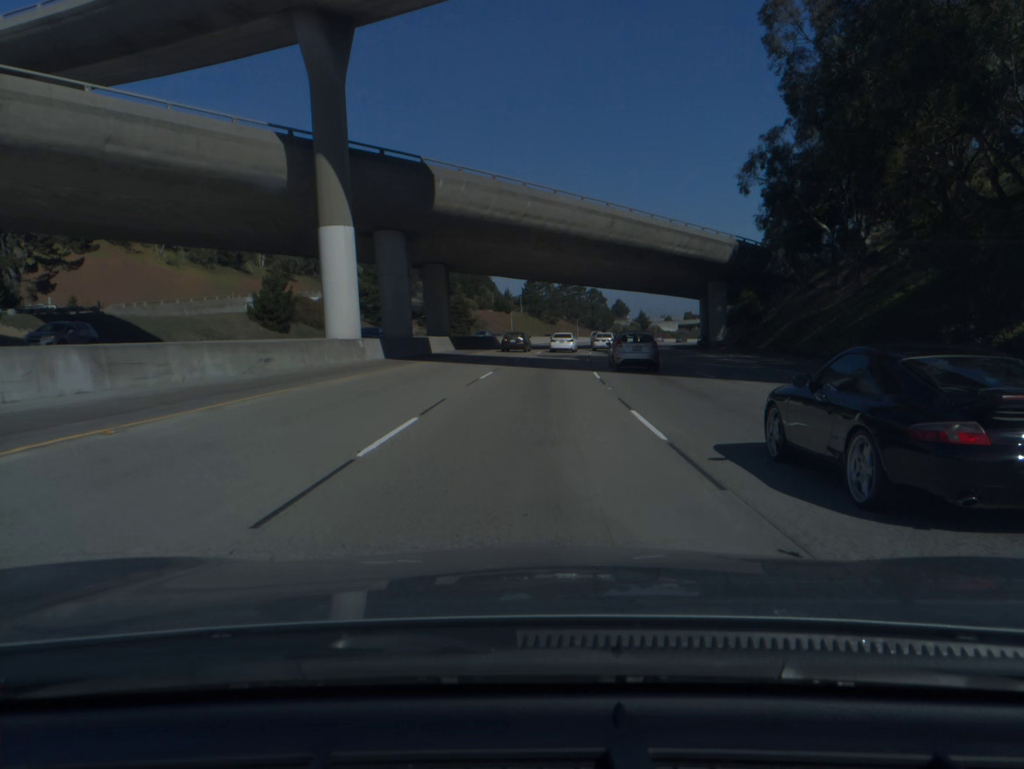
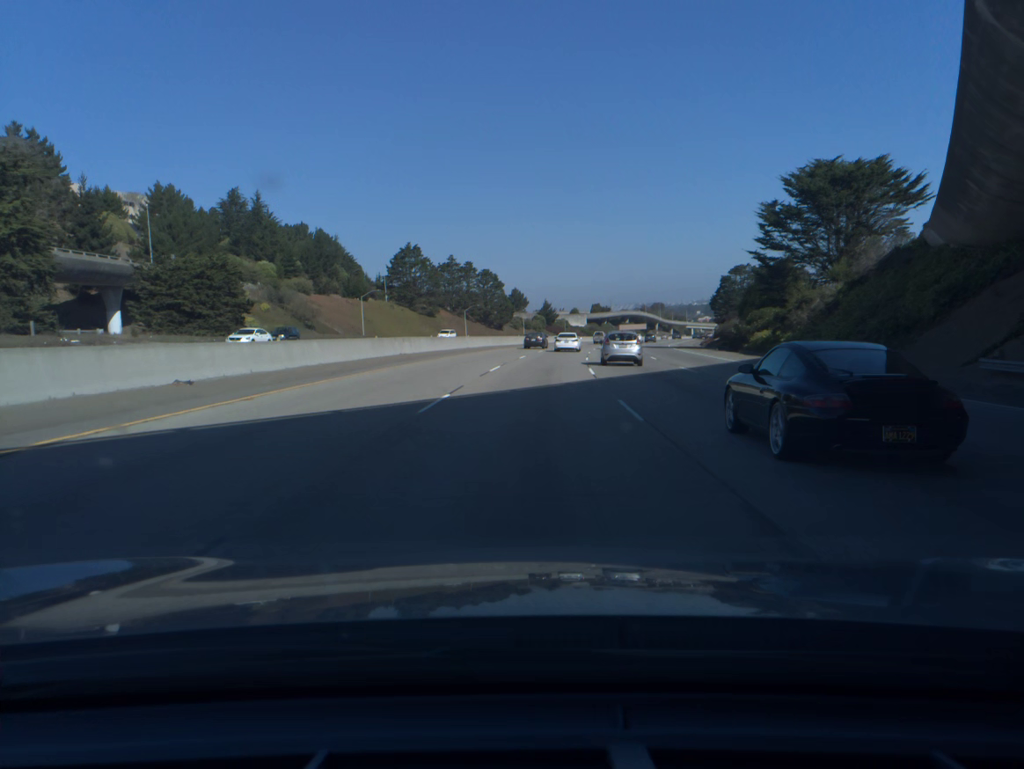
(+5.6, +82.8) m; +8°
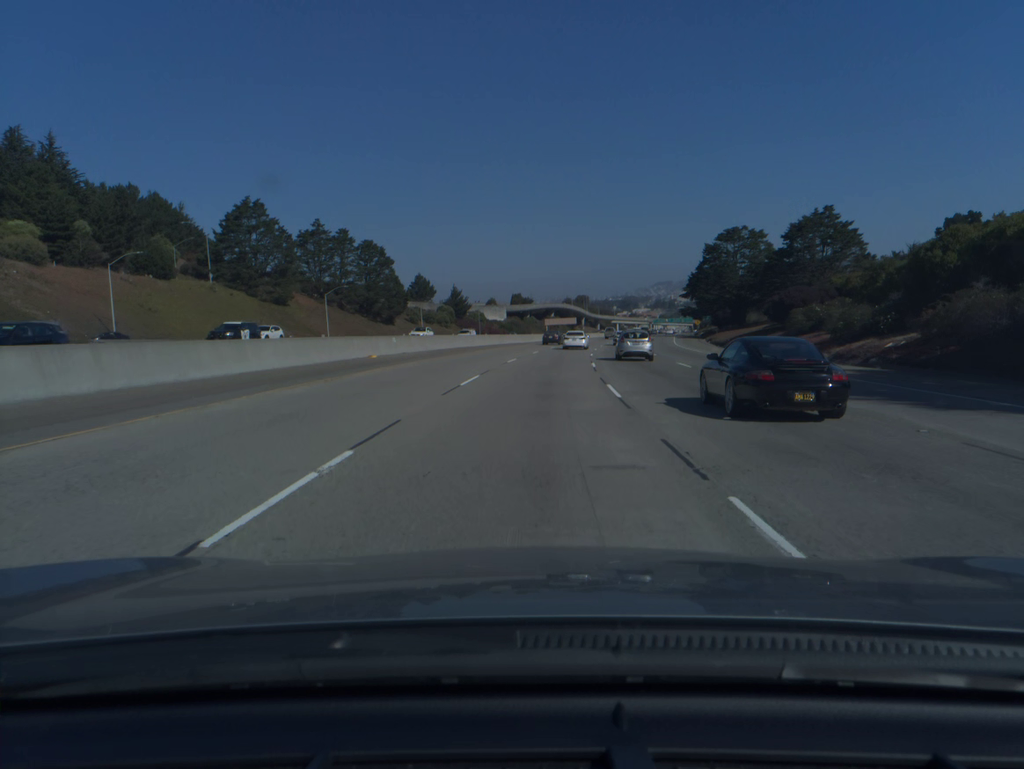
(+3.5, +66.4) m; +6°
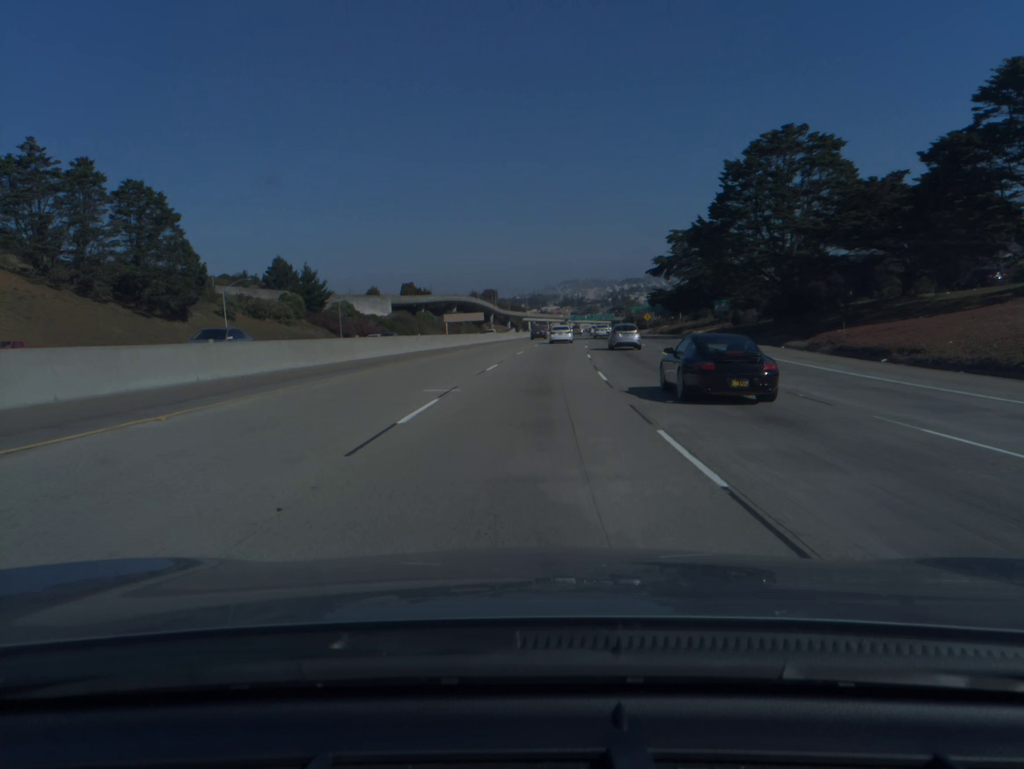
(+3.9, +66.6) m; +7°
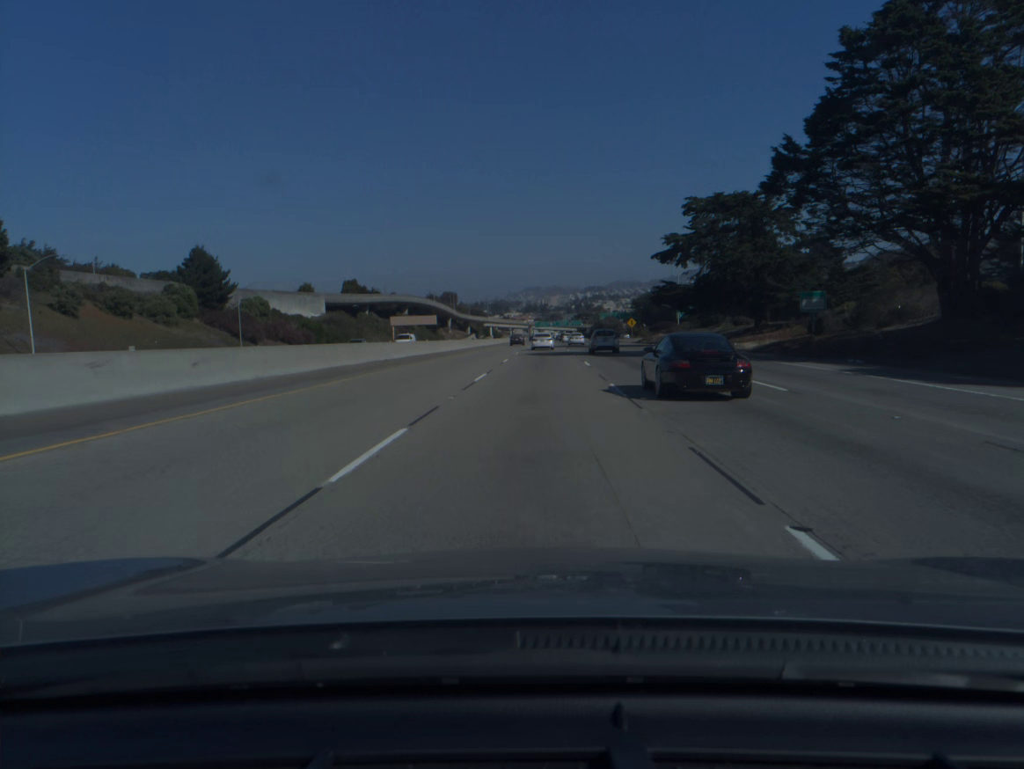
(+0.7, +33.4) m; +3°
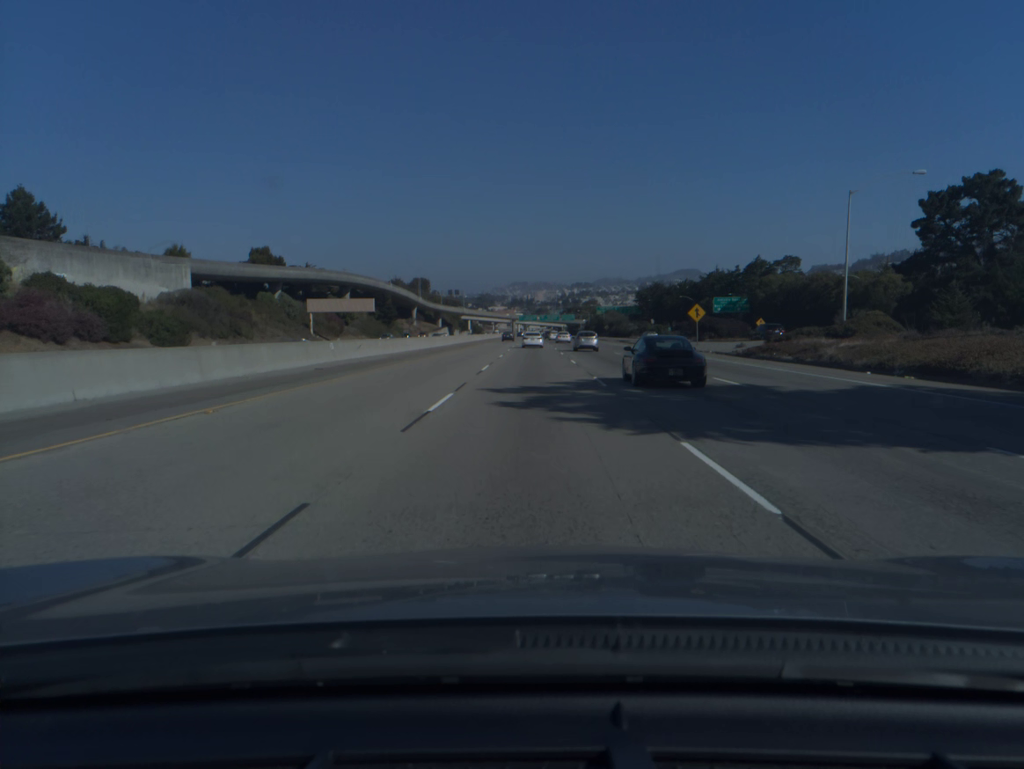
(+1.3, +67.2) m; +1°
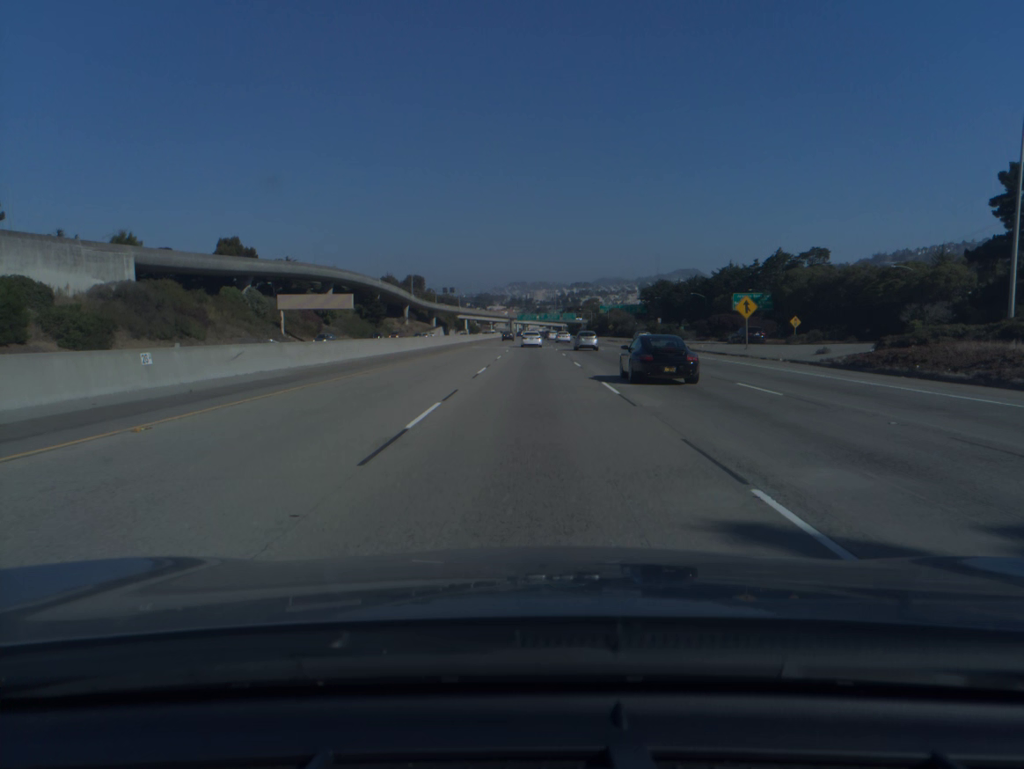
(0.0, +17.0) m; 0°
